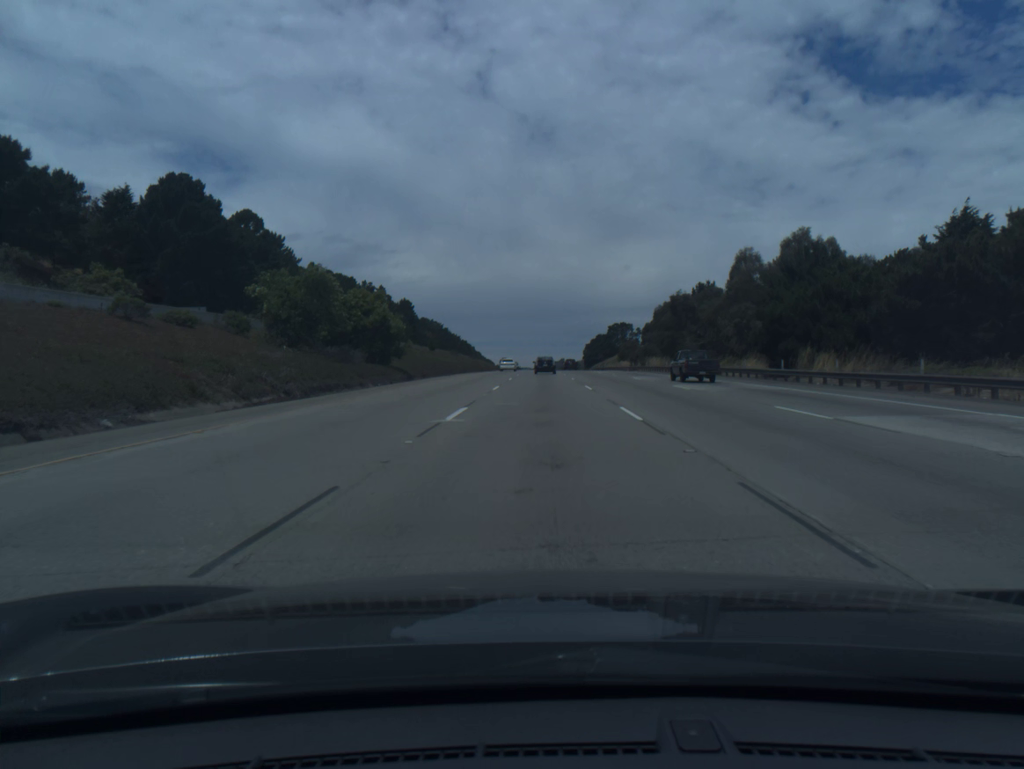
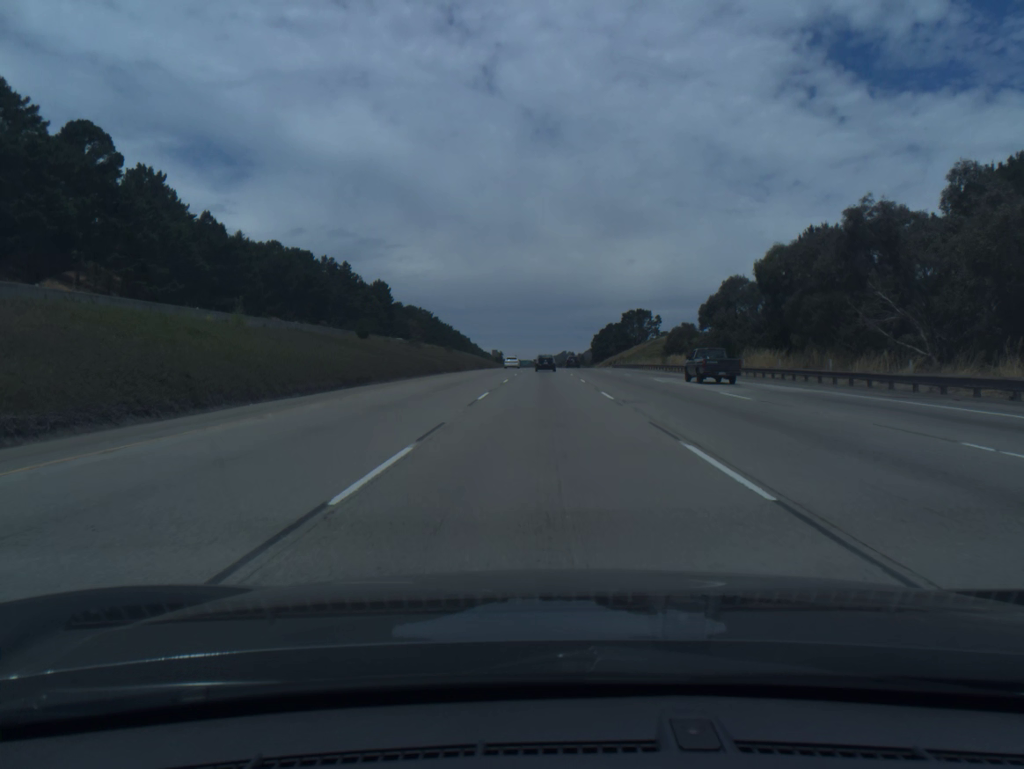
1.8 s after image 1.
(-0.1, +52.0) m; 0°
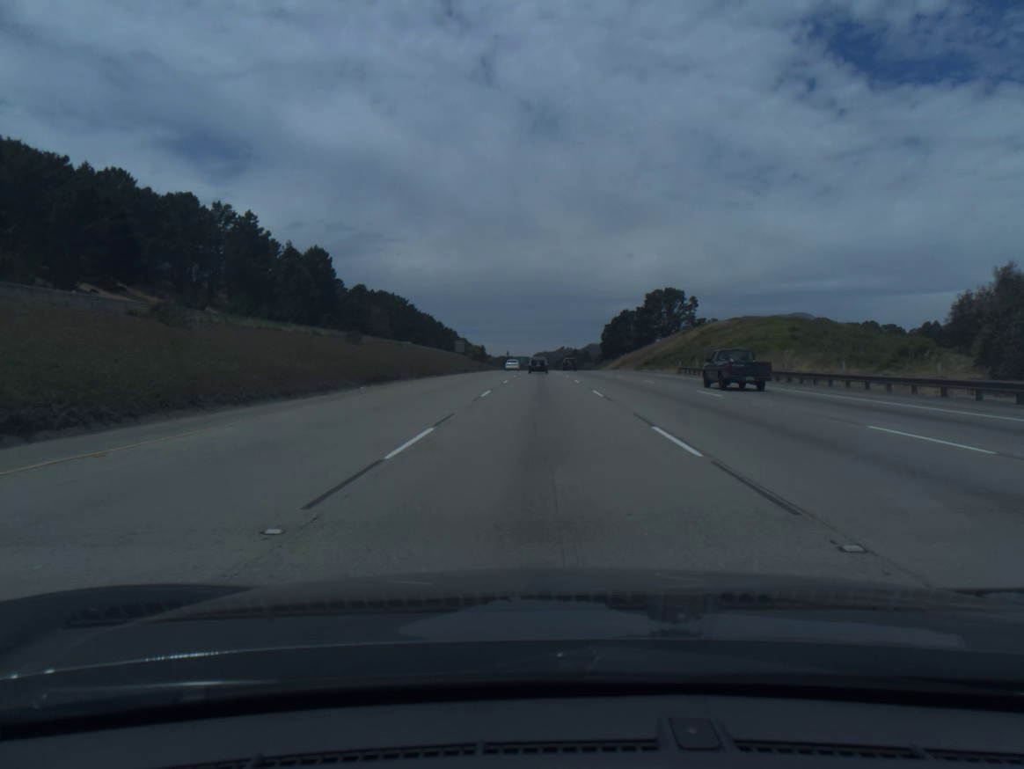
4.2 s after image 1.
(+0.2, +70.1) m; 0°
